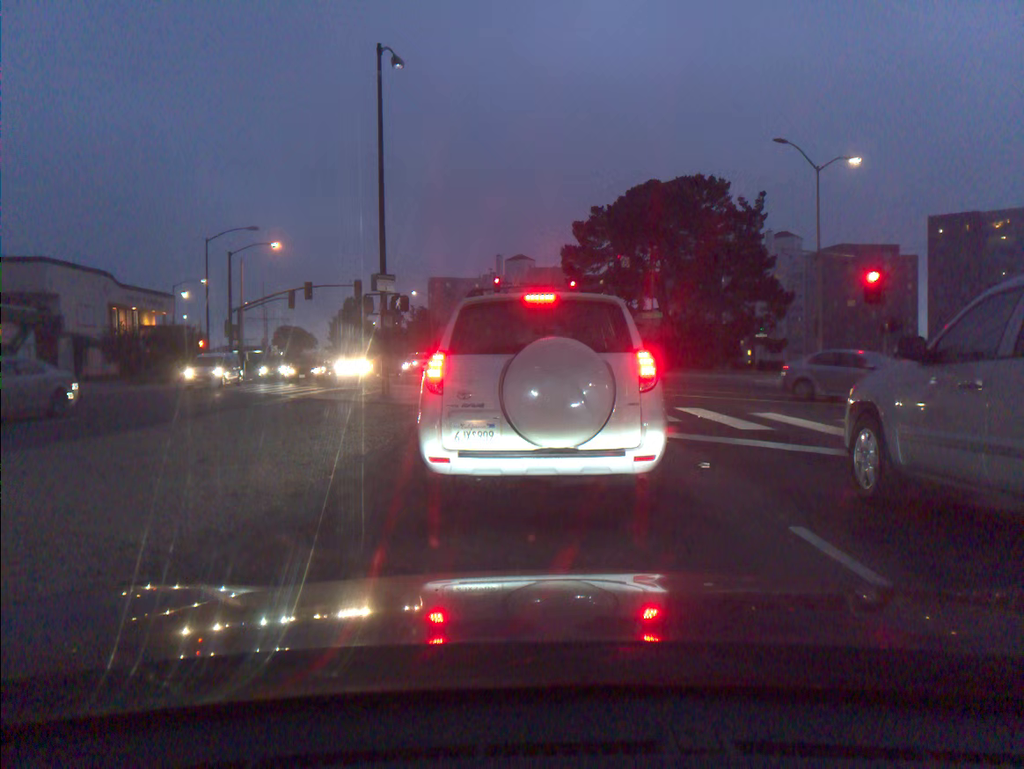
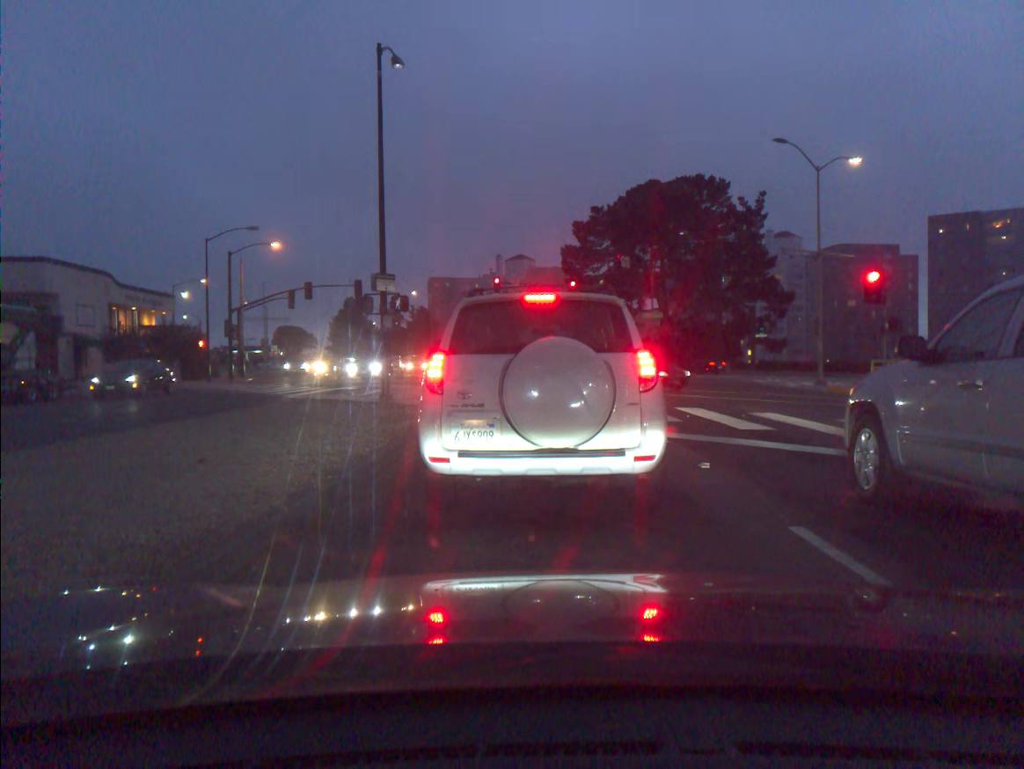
(0.0, 0.0) m; 0°
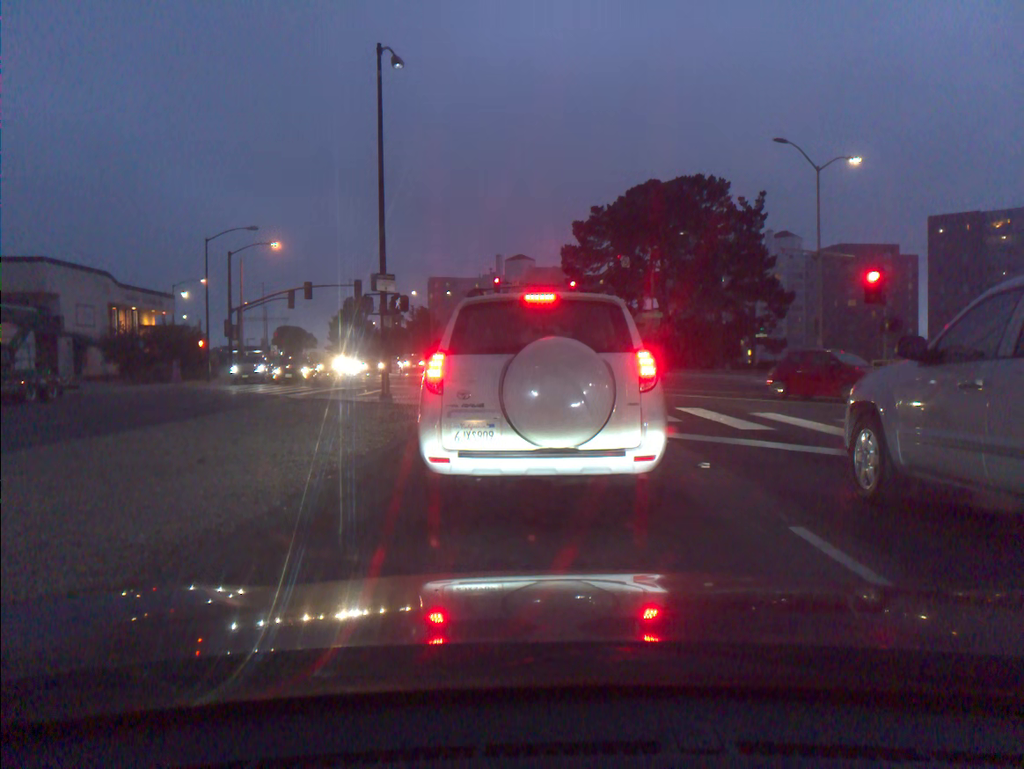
(0.0, 0.0) m; 0°
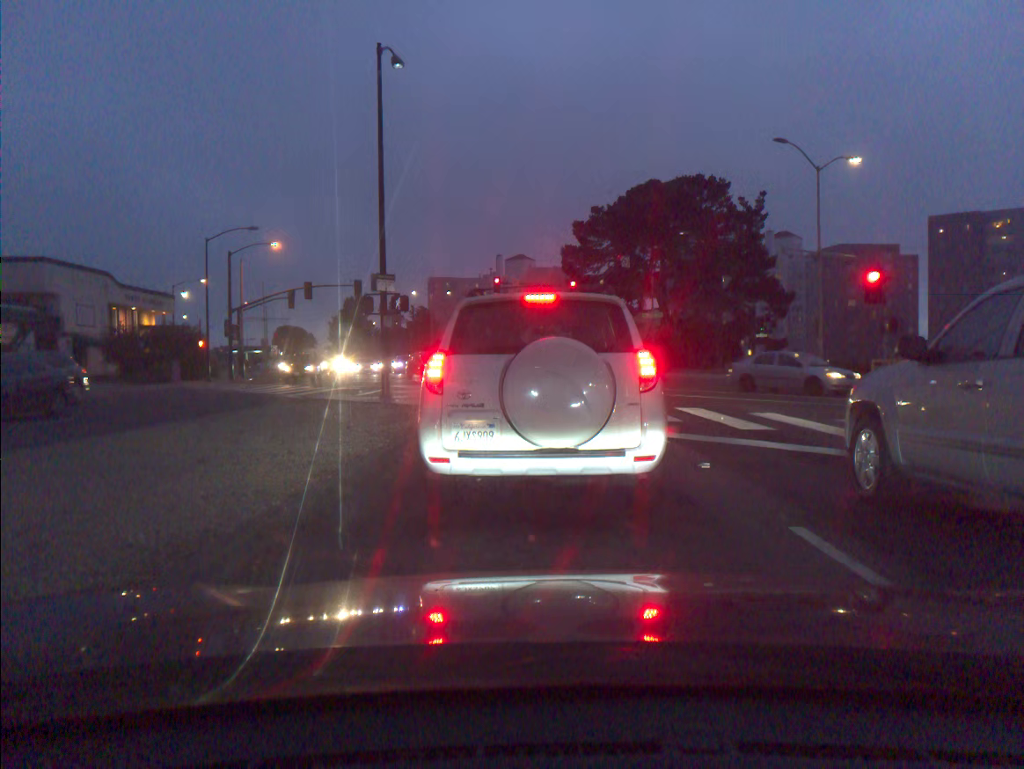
(0.0, +0.1) m; 0°
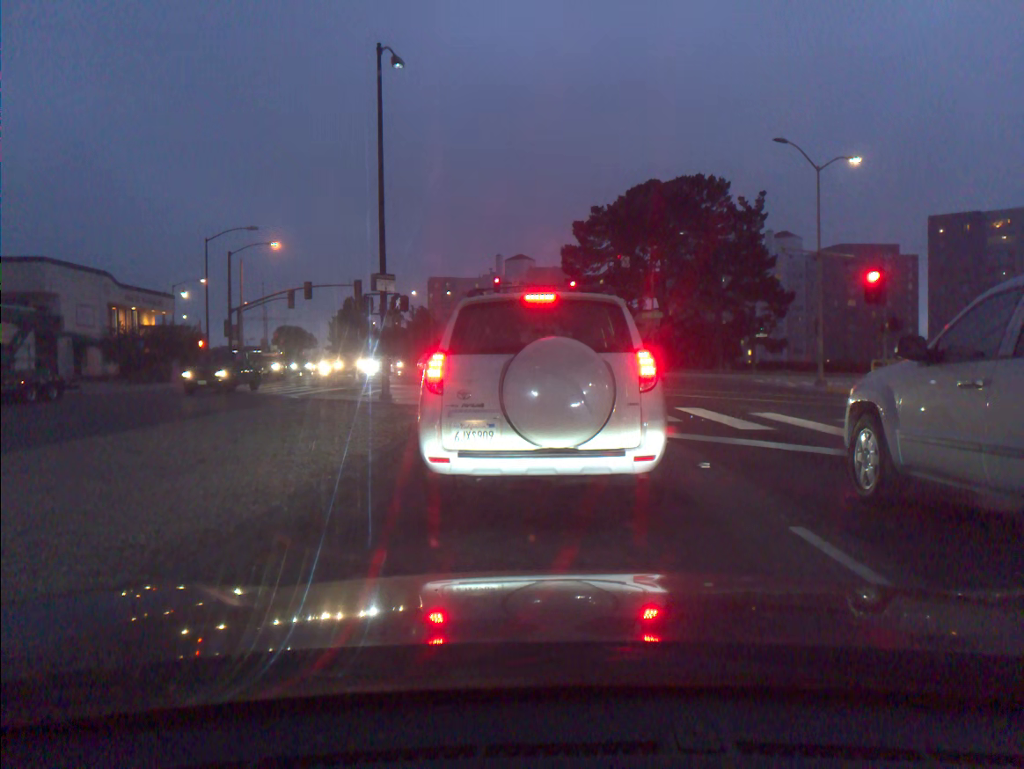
(0.0, 0.0) m; 0°
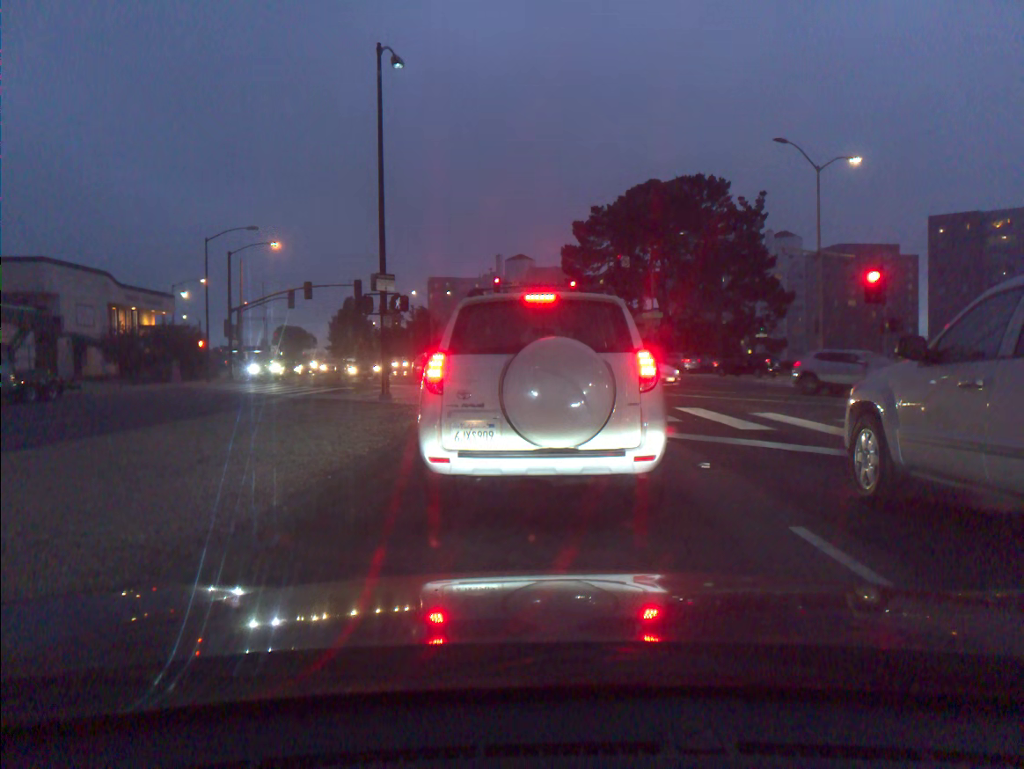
(0.0, +0.1) m; 0°
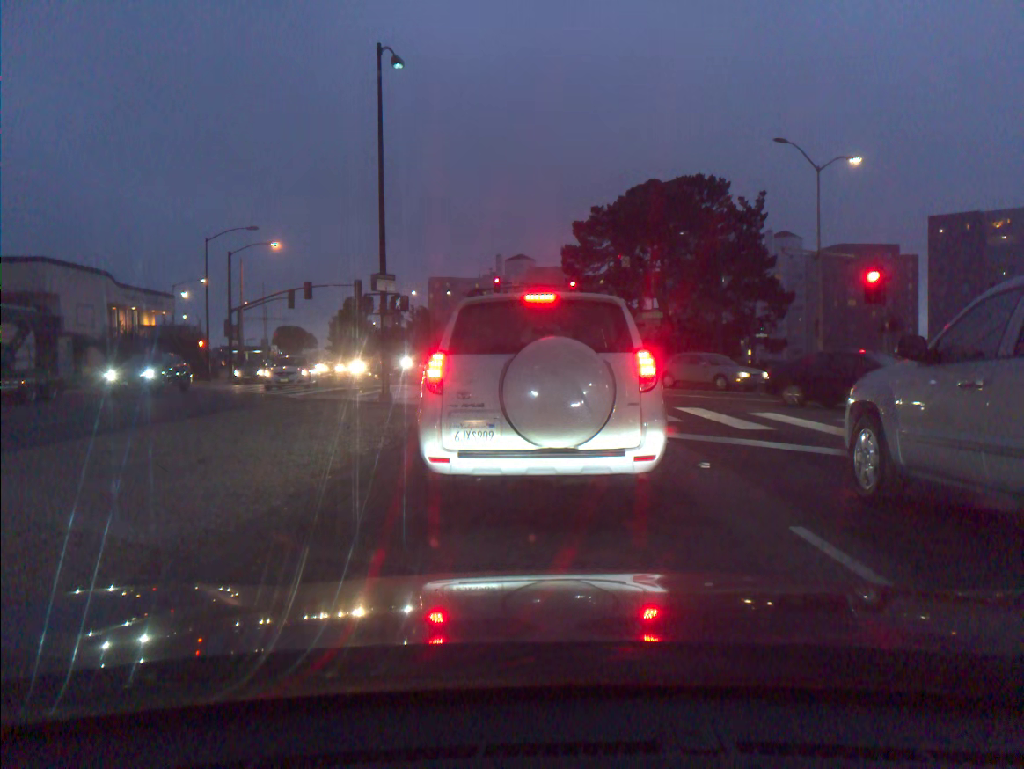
(0.0, 0.0) m; 0°
